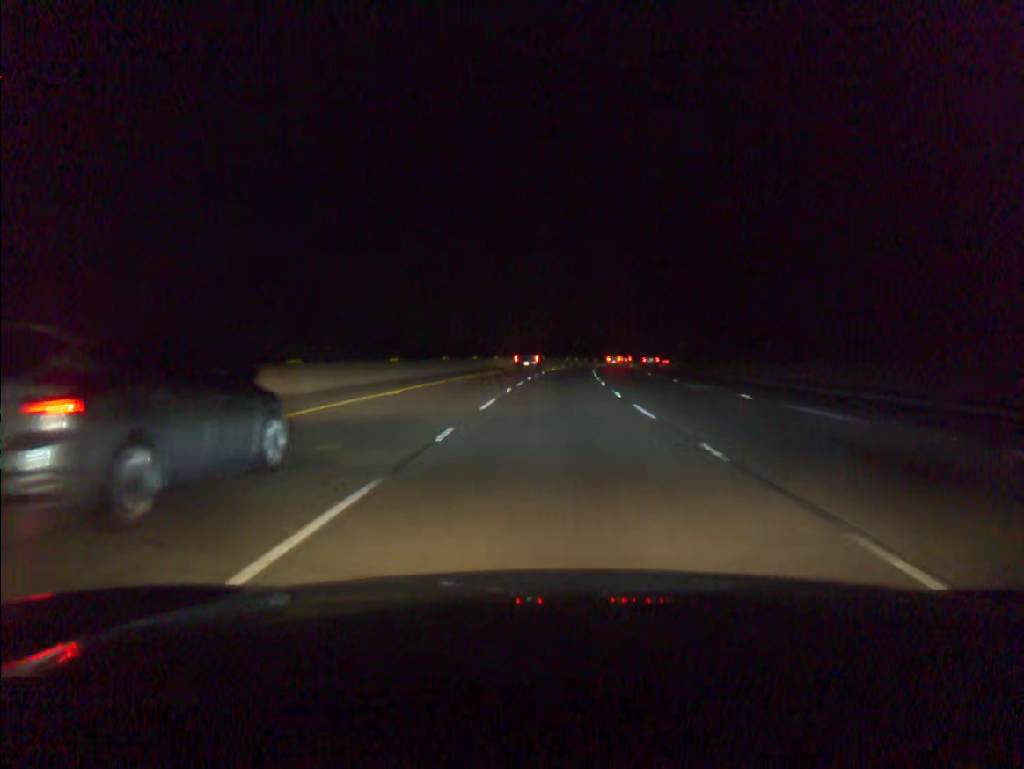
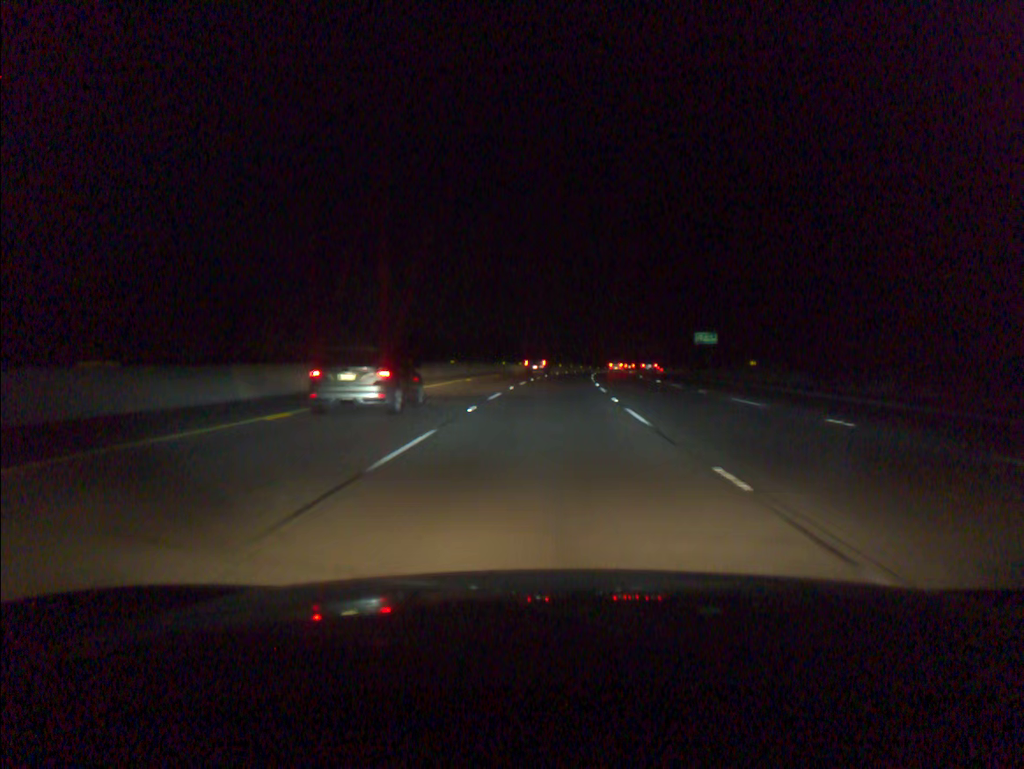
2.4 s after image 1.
(+2.8, +67.6) m; +4°
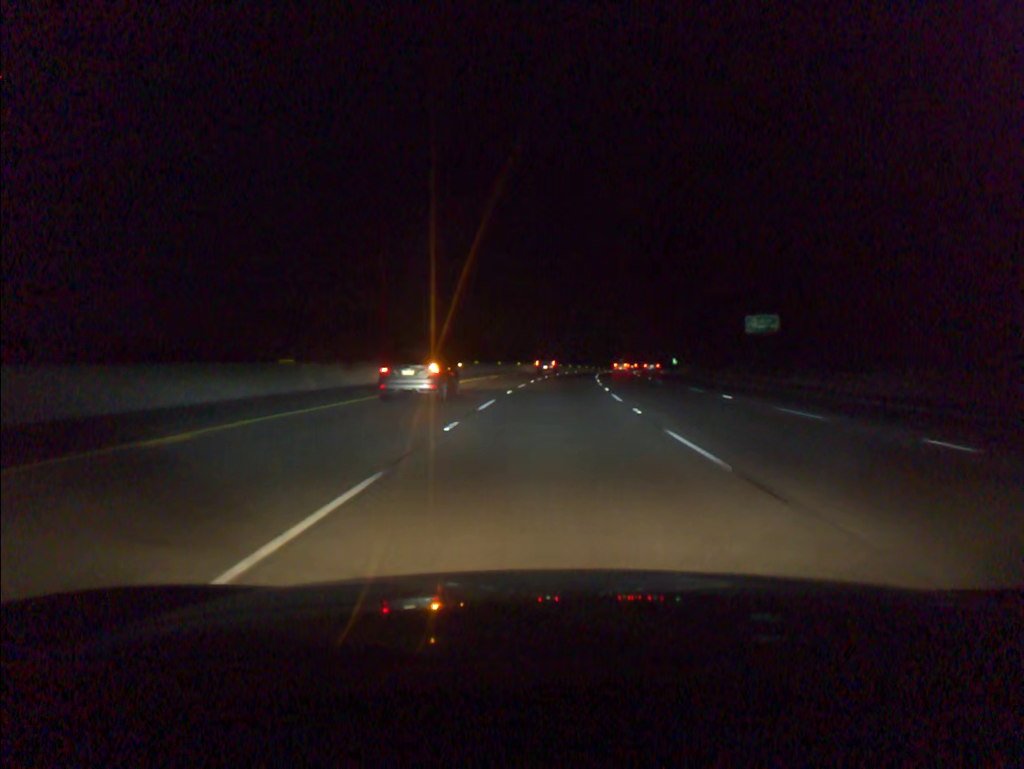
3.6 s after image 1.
(+0.5, +33.8) m; +2°
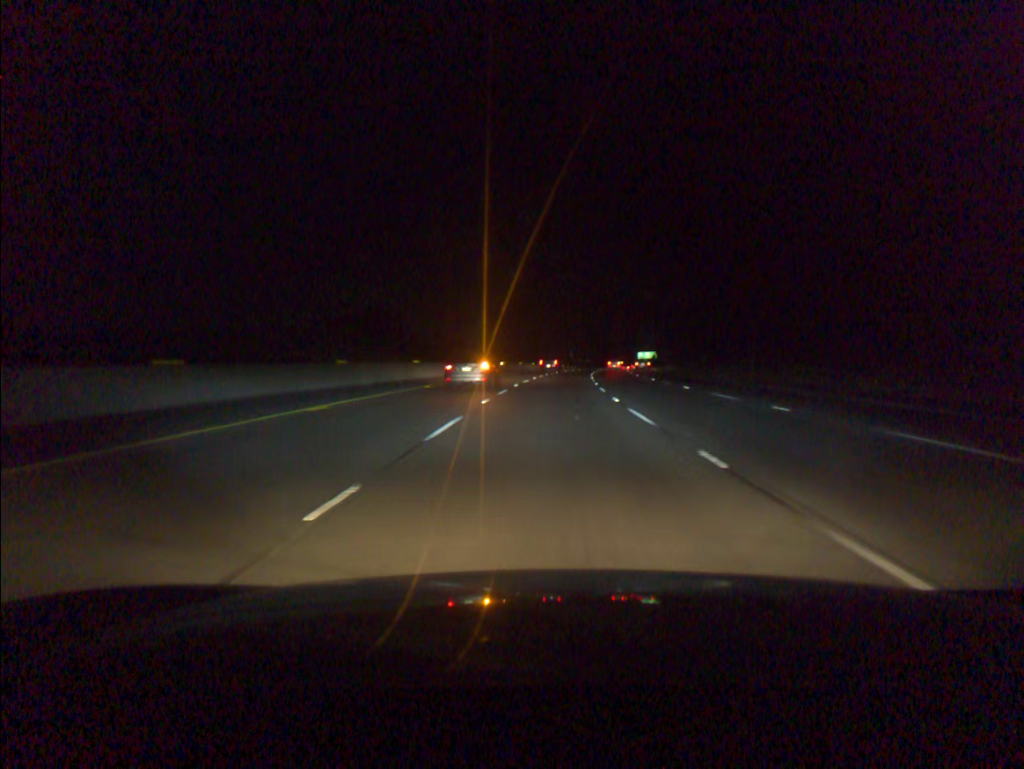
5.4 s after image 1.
(+1.7, +50.9) m; +4°
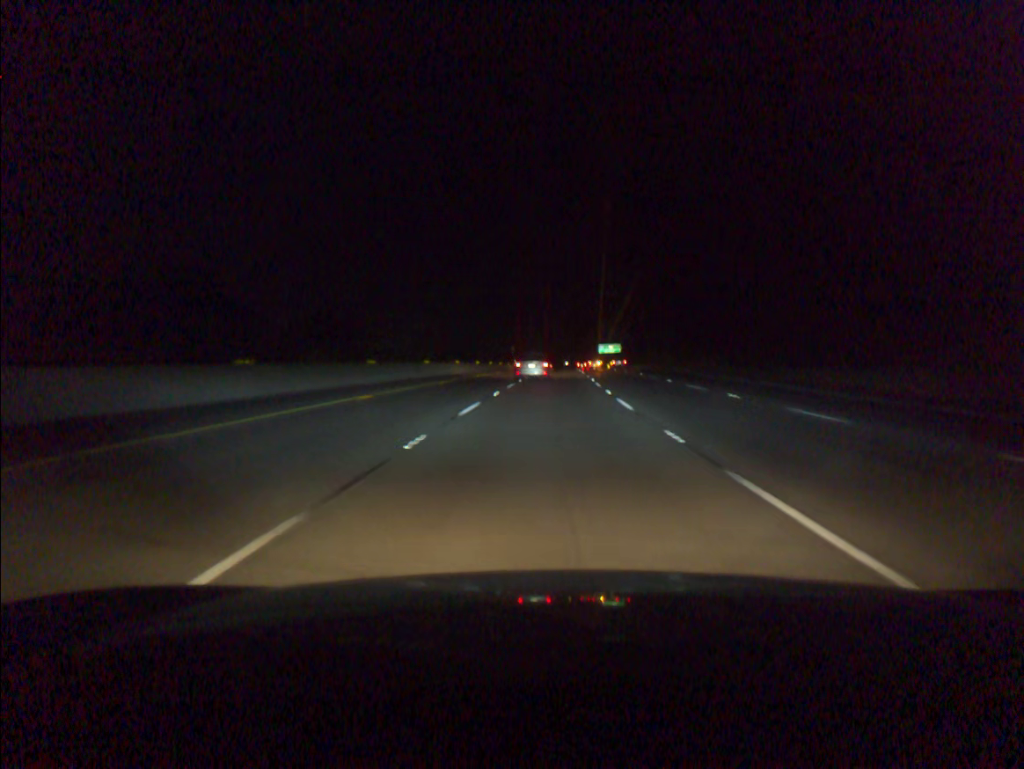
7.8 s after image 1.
(+2.5, +68.2) m; +4°
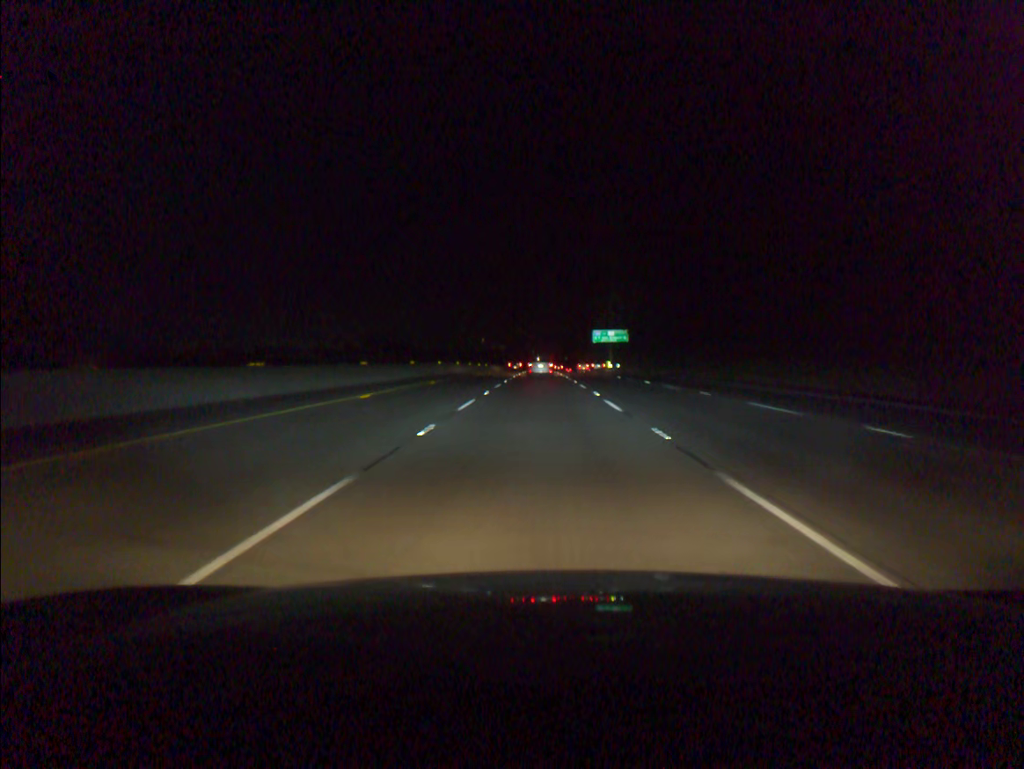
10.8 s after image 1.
(+2.3, +85.5) m; +2°
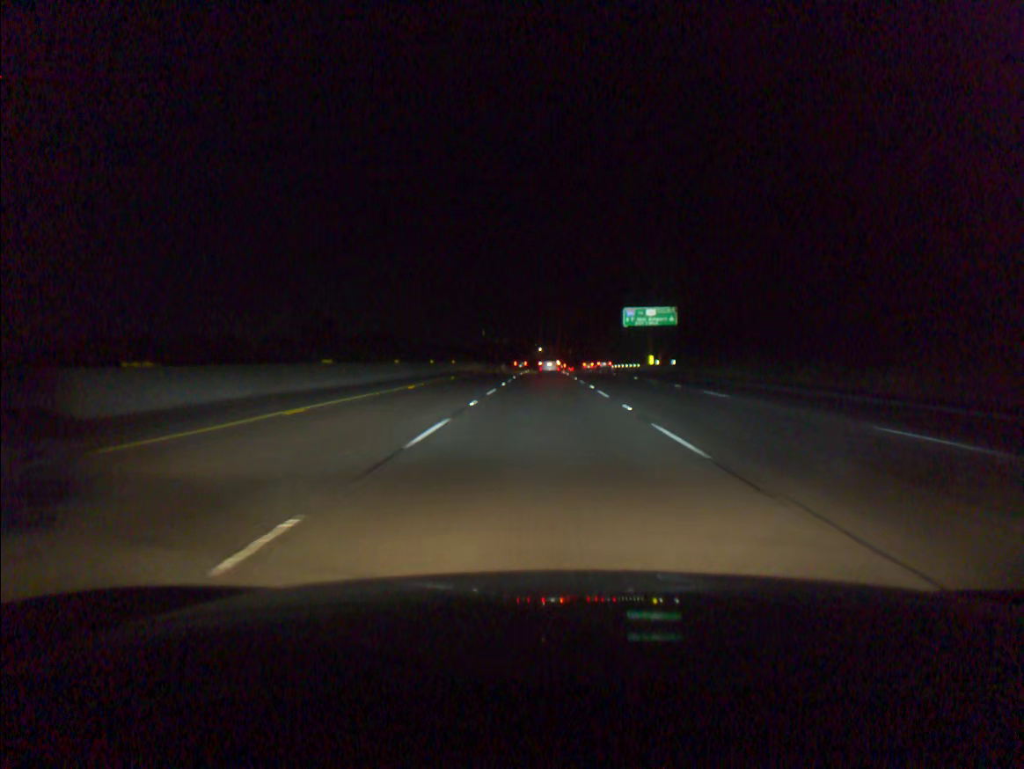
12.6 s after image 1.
(-0.1, +51.3) m; 0°
